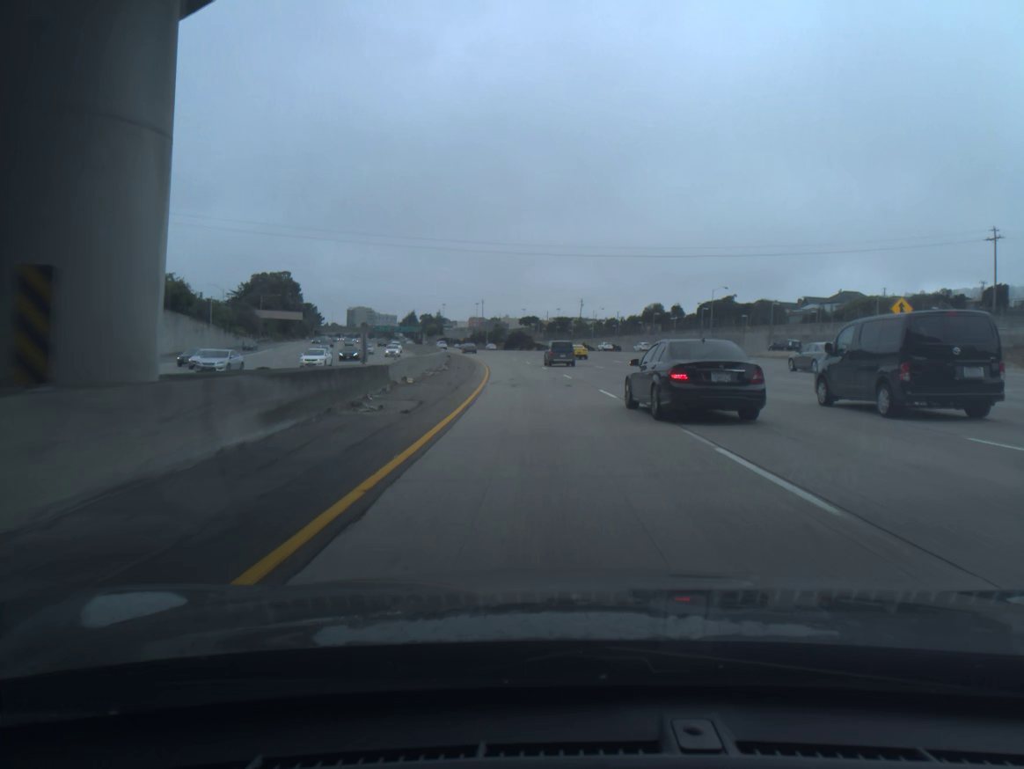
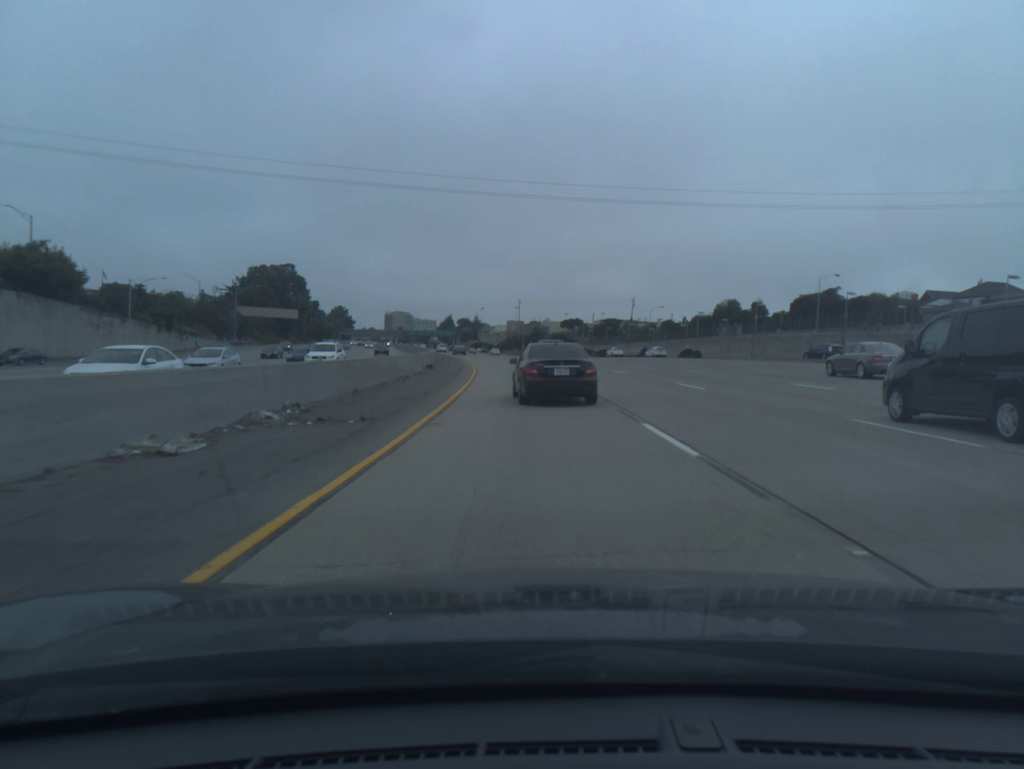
(-0.9, +39.7) m; -3°
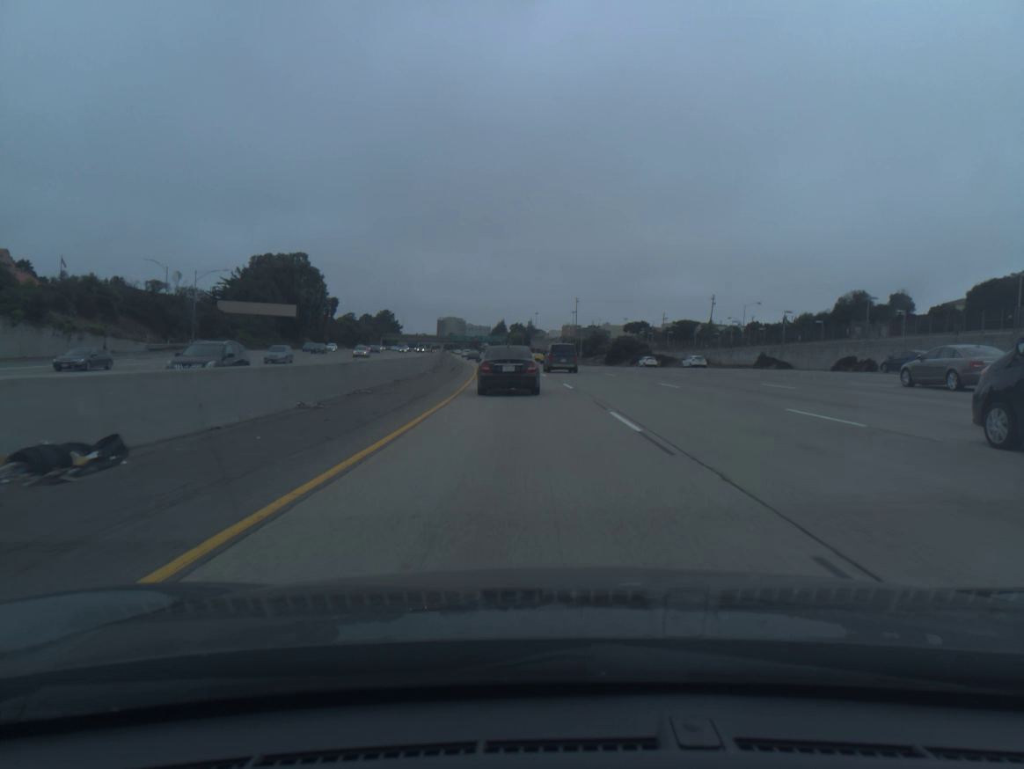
(-1.3, +39.5) m; -4°
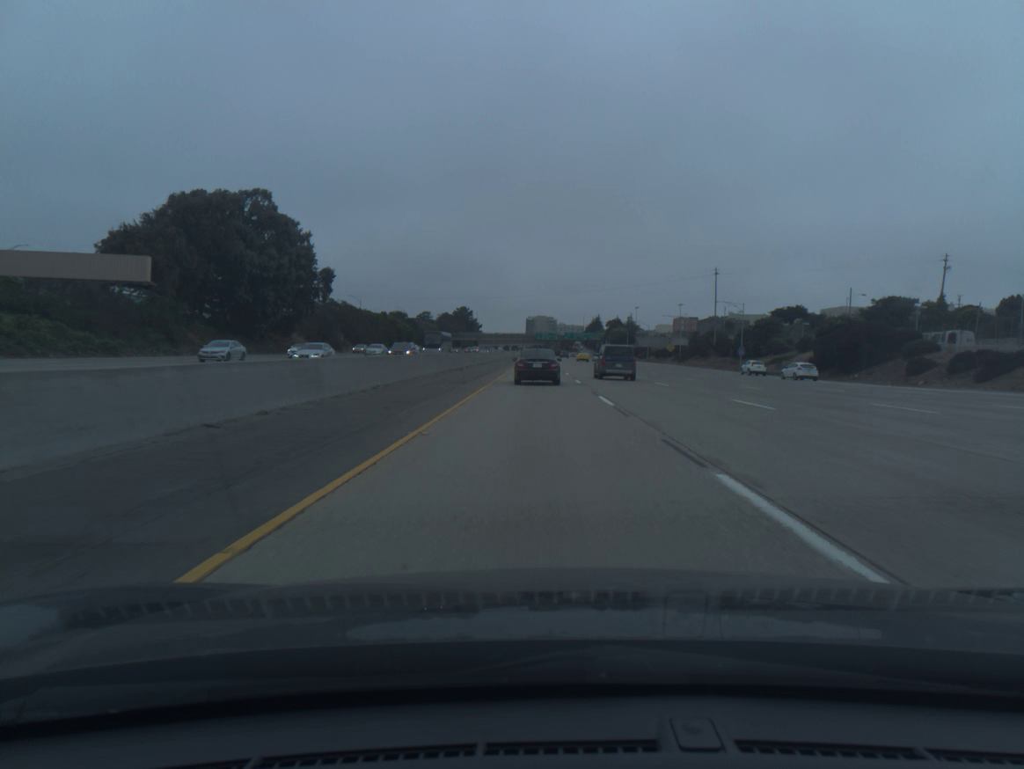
(-5.4, +78.5) m; -7°
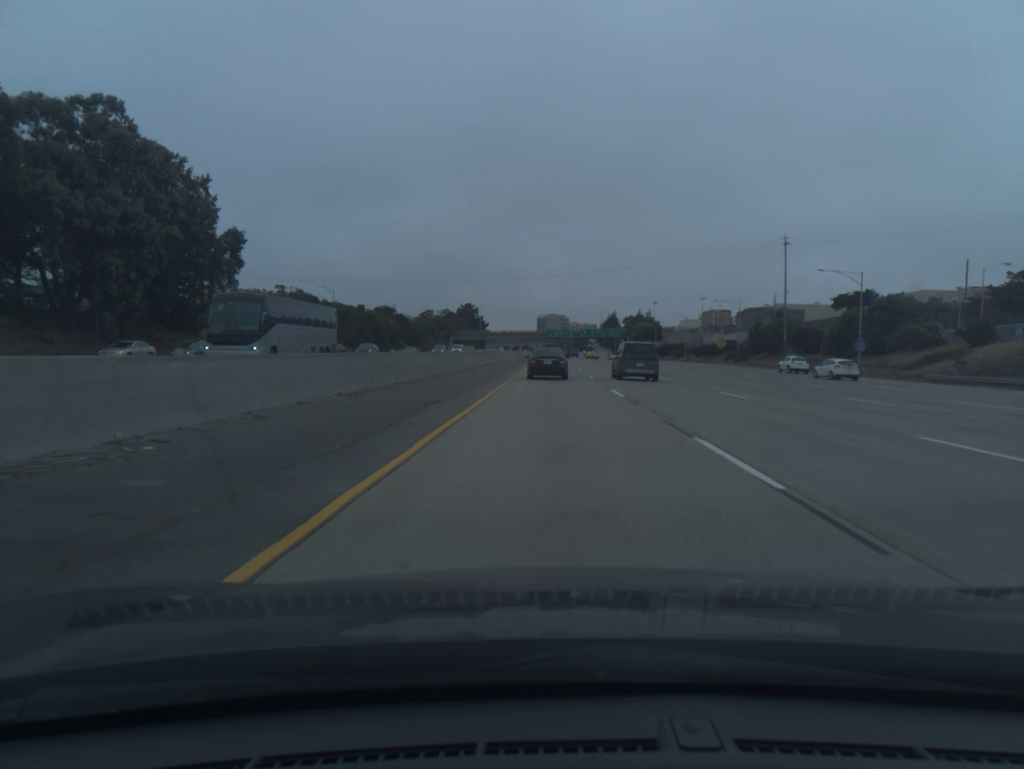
(-0.4, +39.2) m; -1°
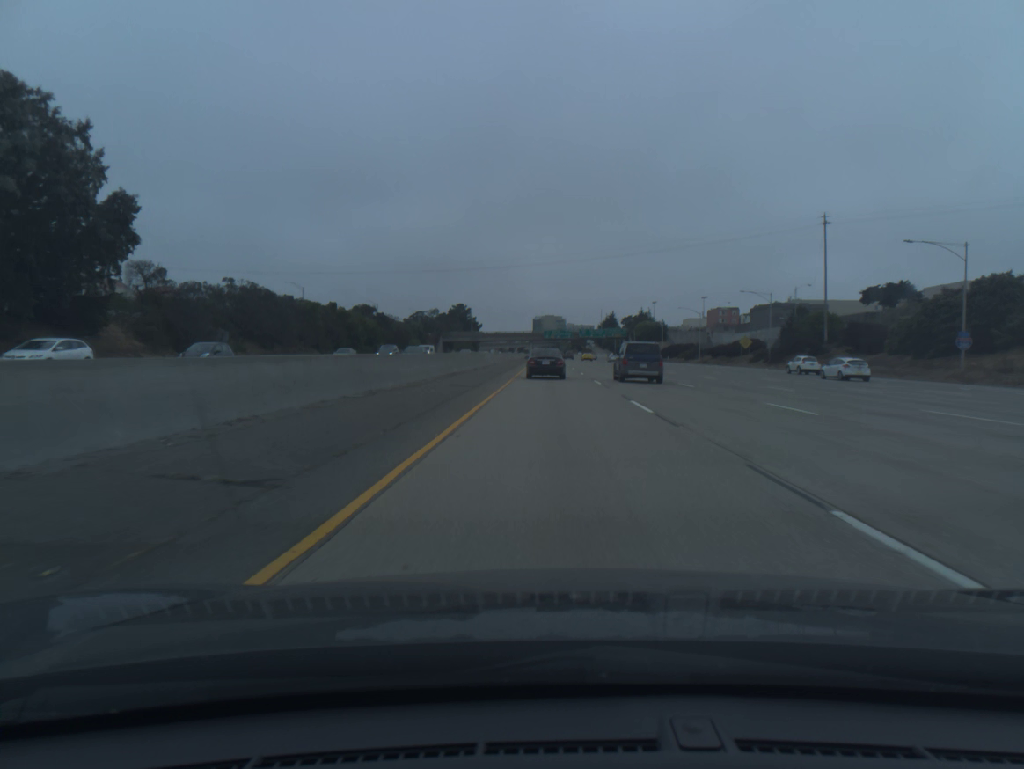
(0.0, +19.5) m; 0°
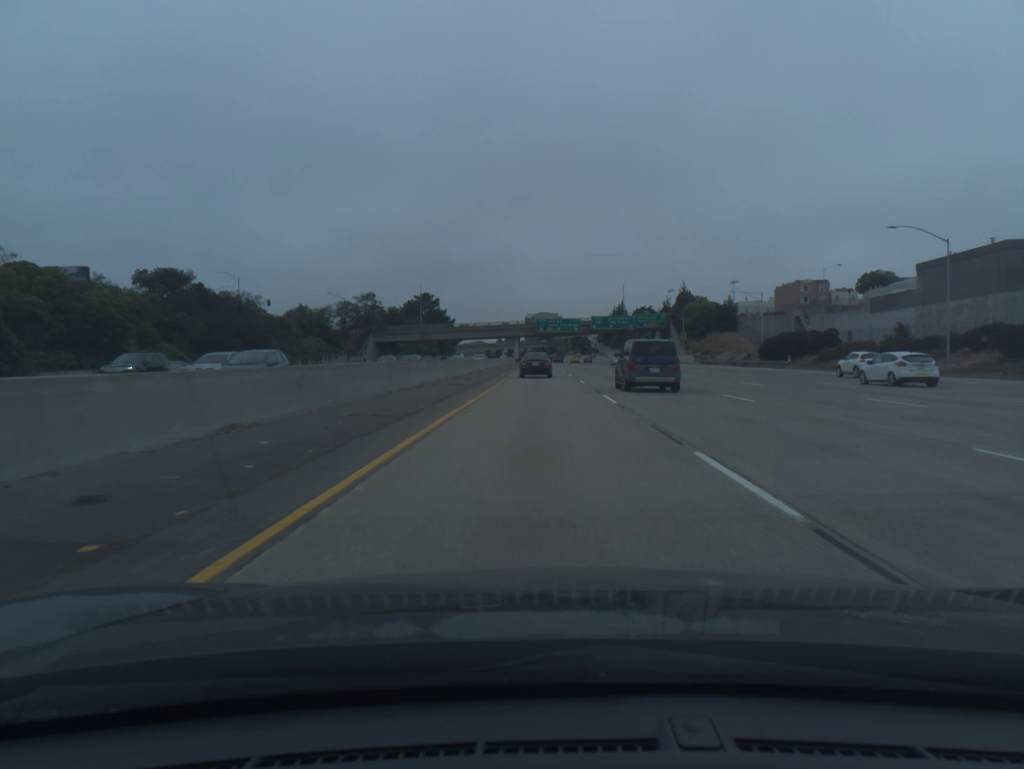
(+0.8, +96.8) m; 0°
